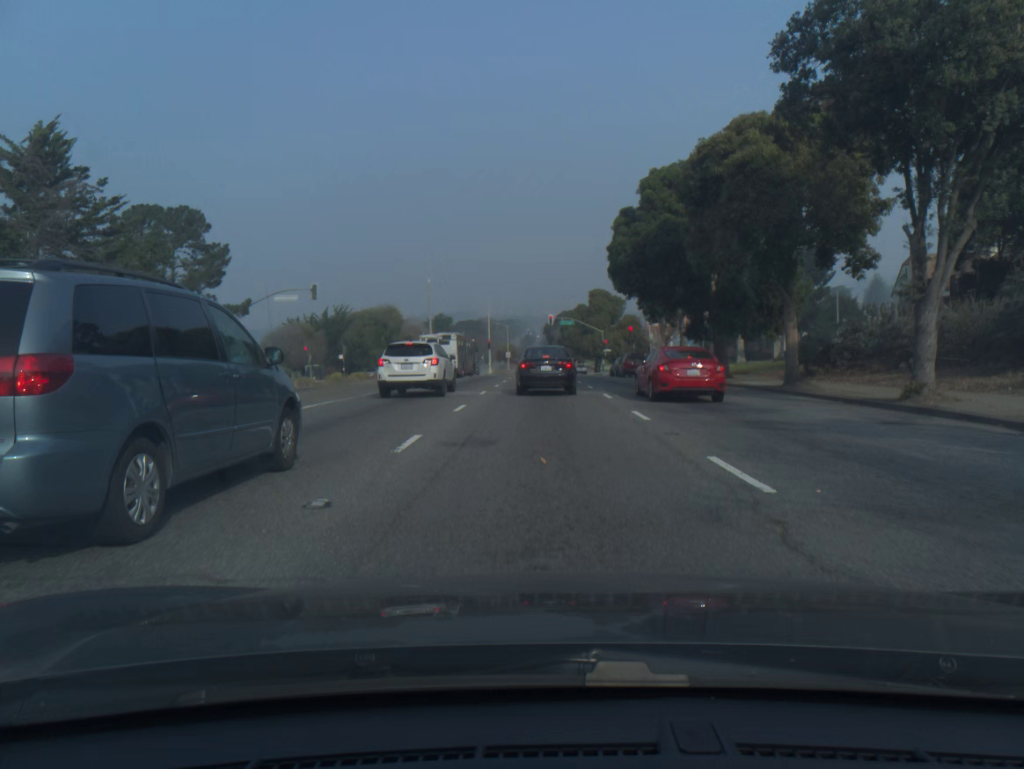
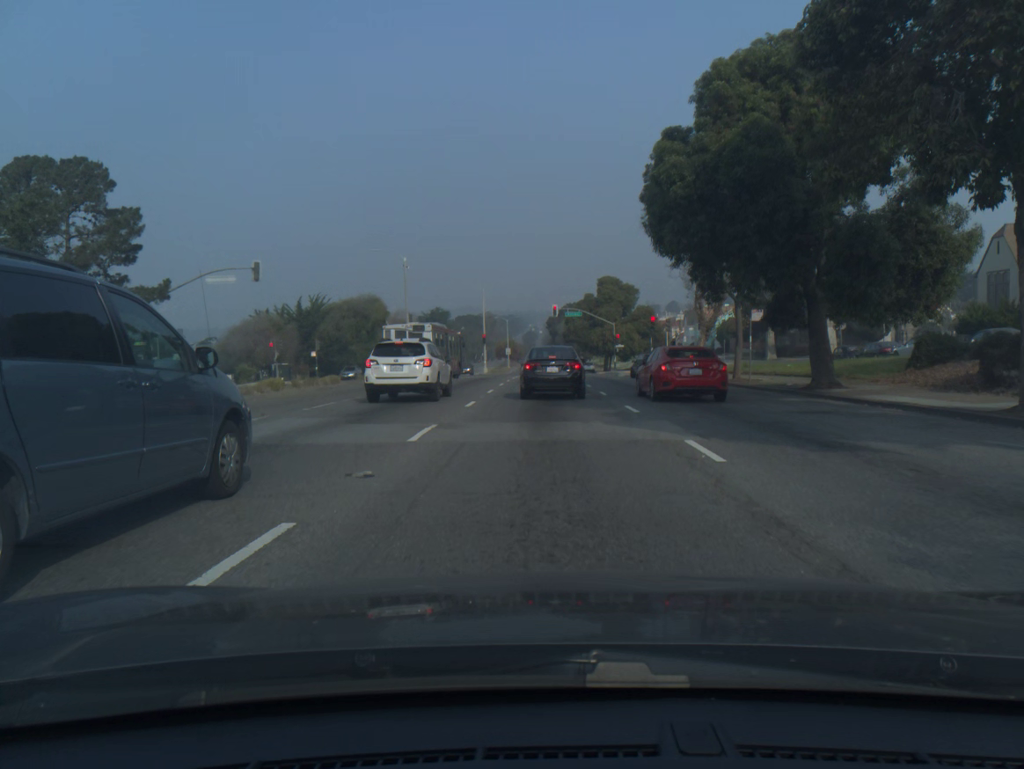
(0.0, +13.0) m; 0°
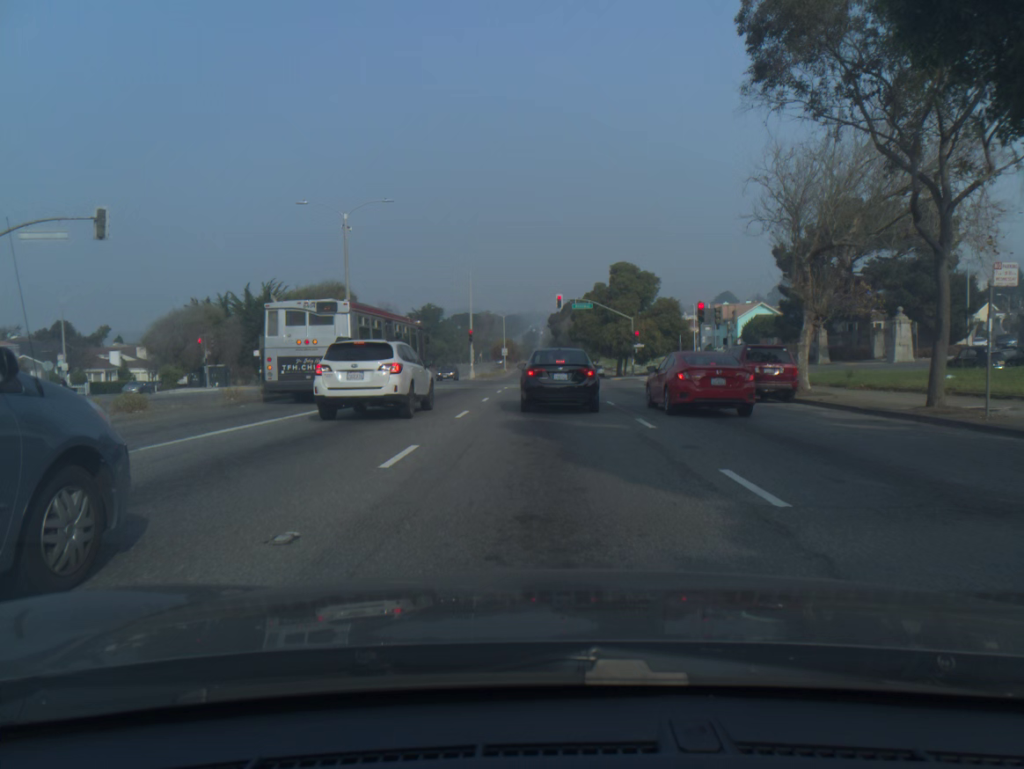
(0.0, +17.2) m; 0°
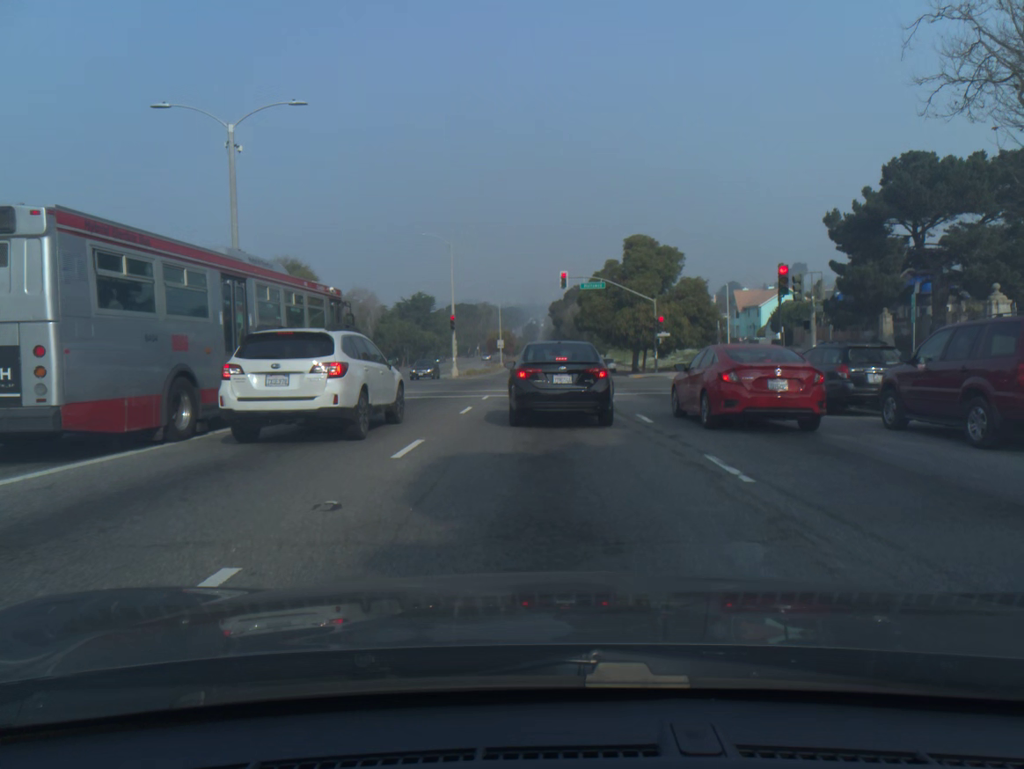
(0.0, +13.8) m; 0°
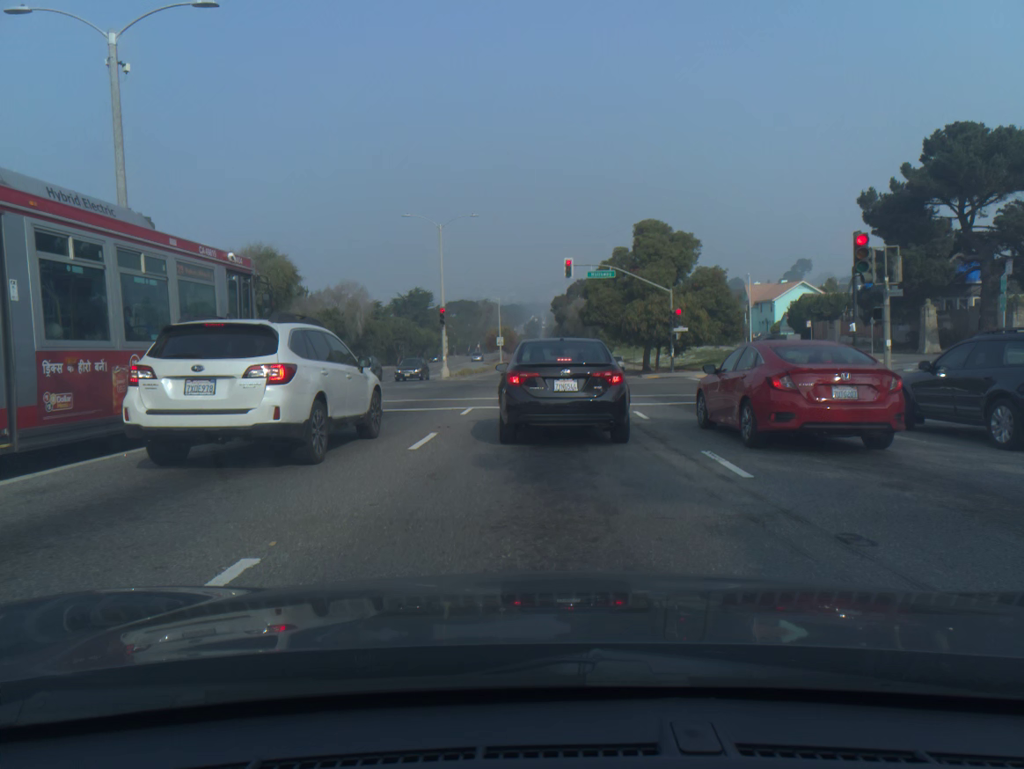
(0.0, +6.6) m; 0°
